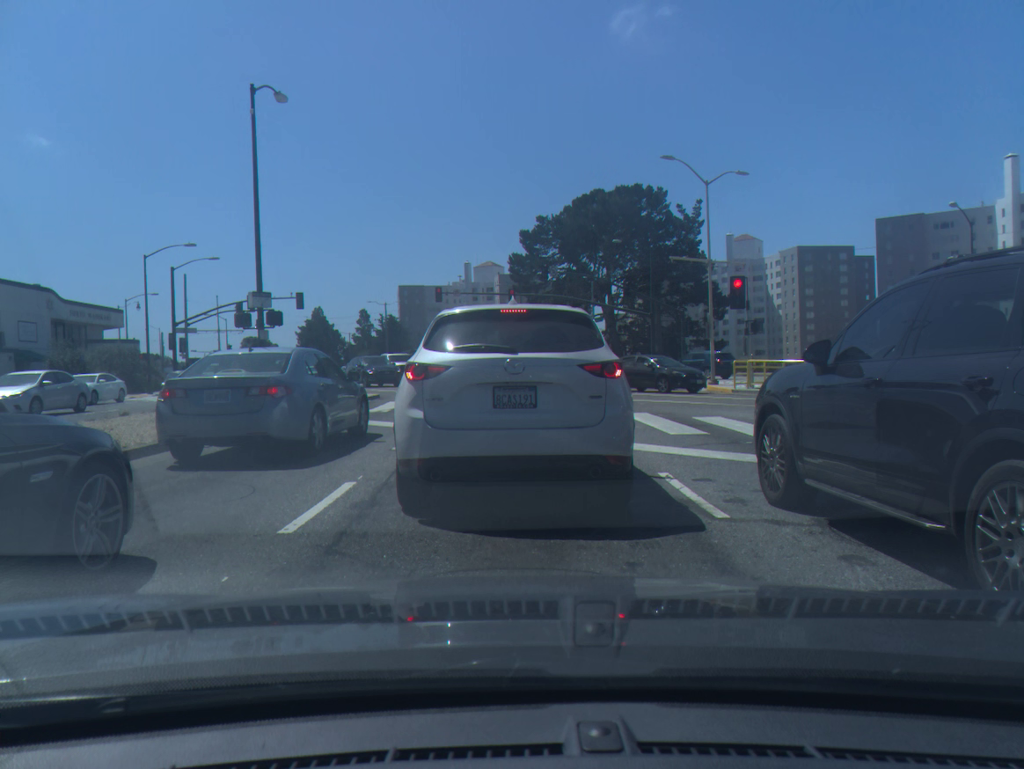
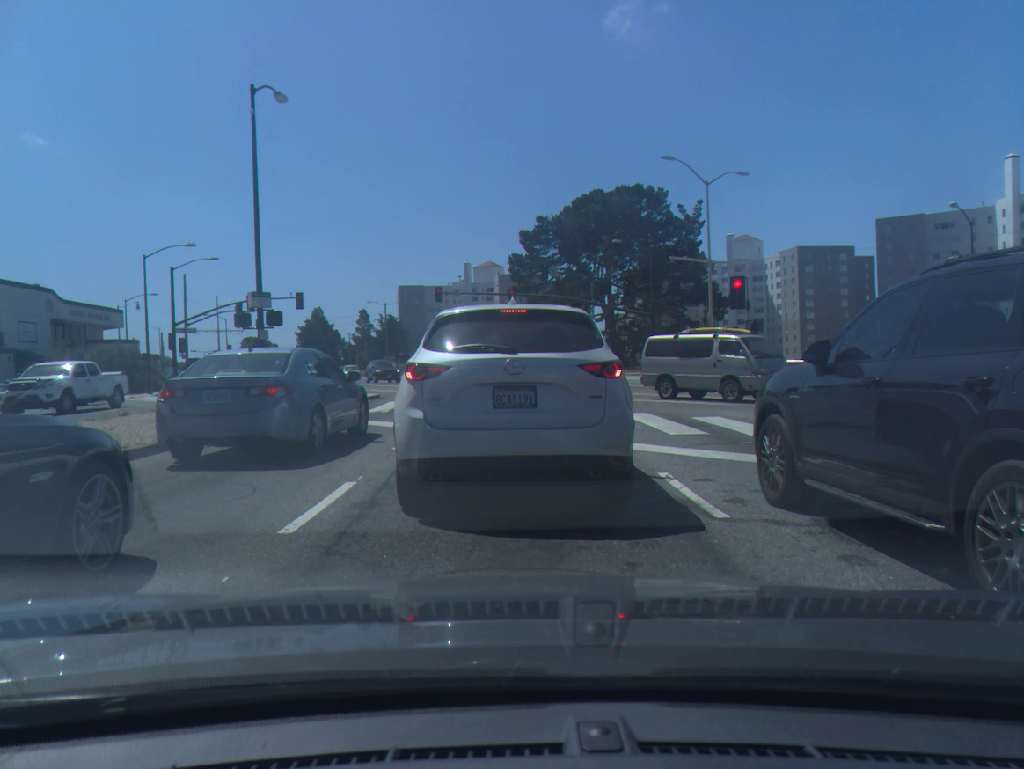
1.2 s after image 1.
(0.0, 0.0) m; 0°
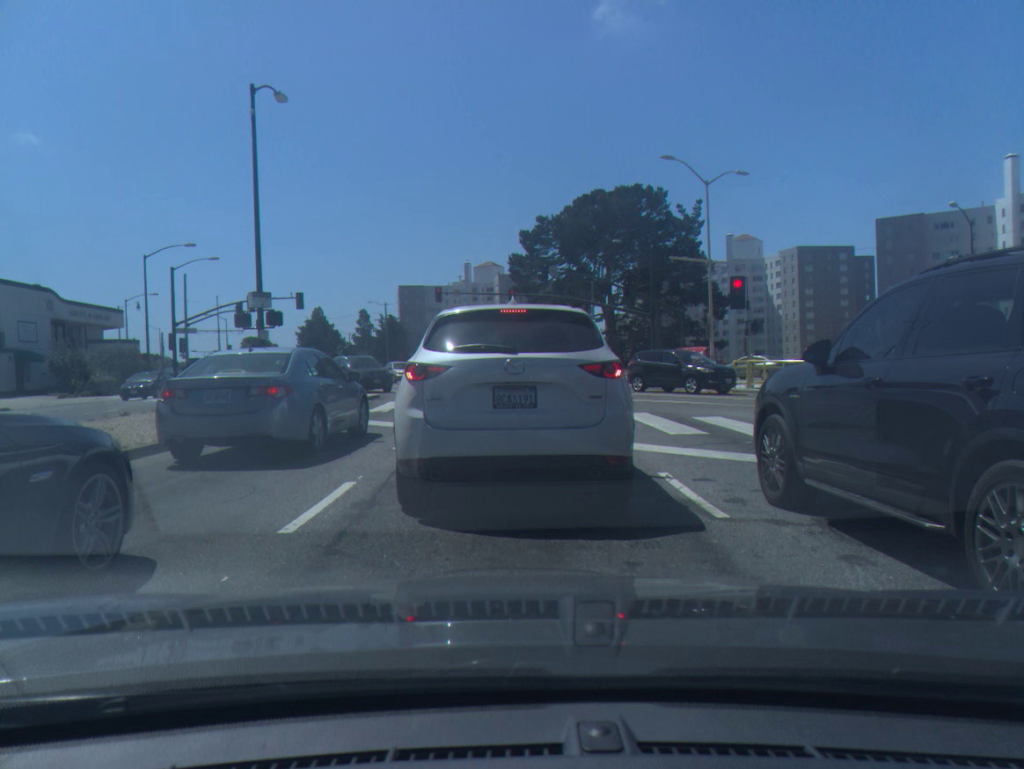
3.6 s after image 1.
(0.0, 0.0) m; 0°
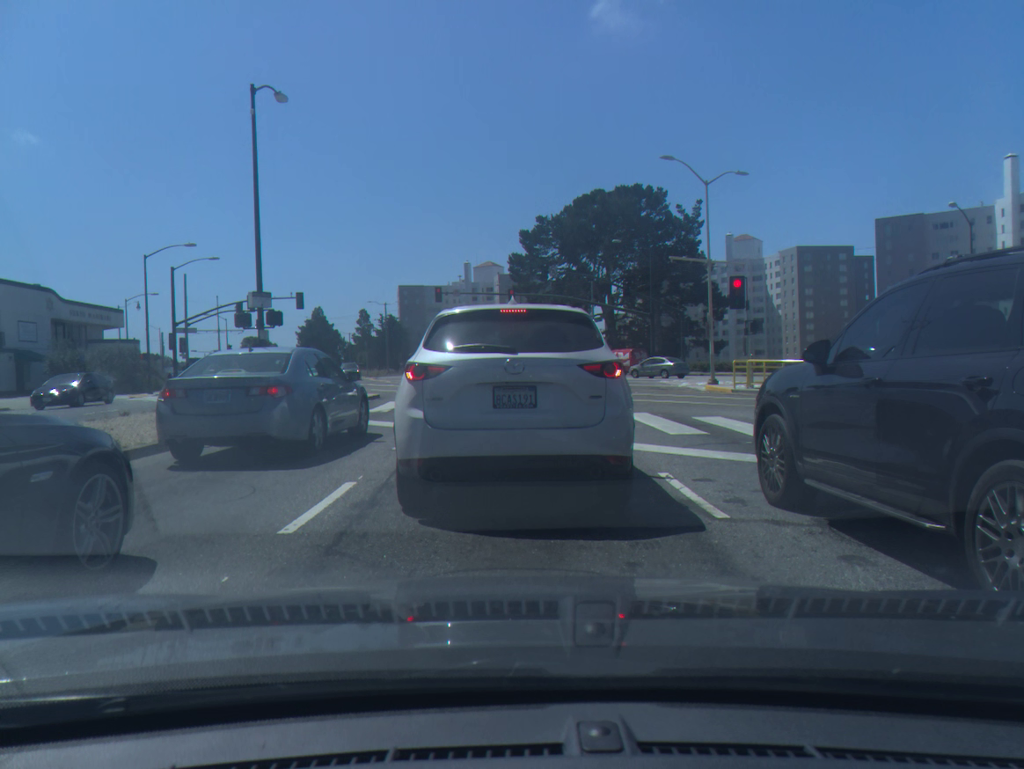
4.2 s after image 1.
(0.0, 0.0) m; 0°
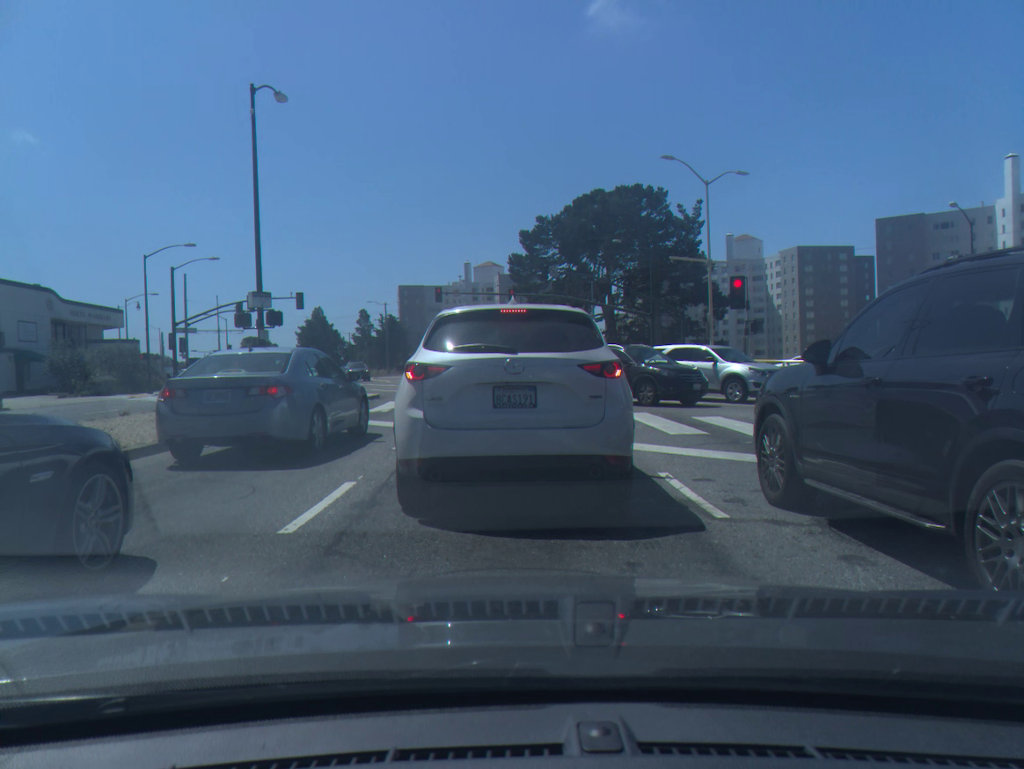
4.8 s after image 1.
(0.0, 0.0) m; 0°
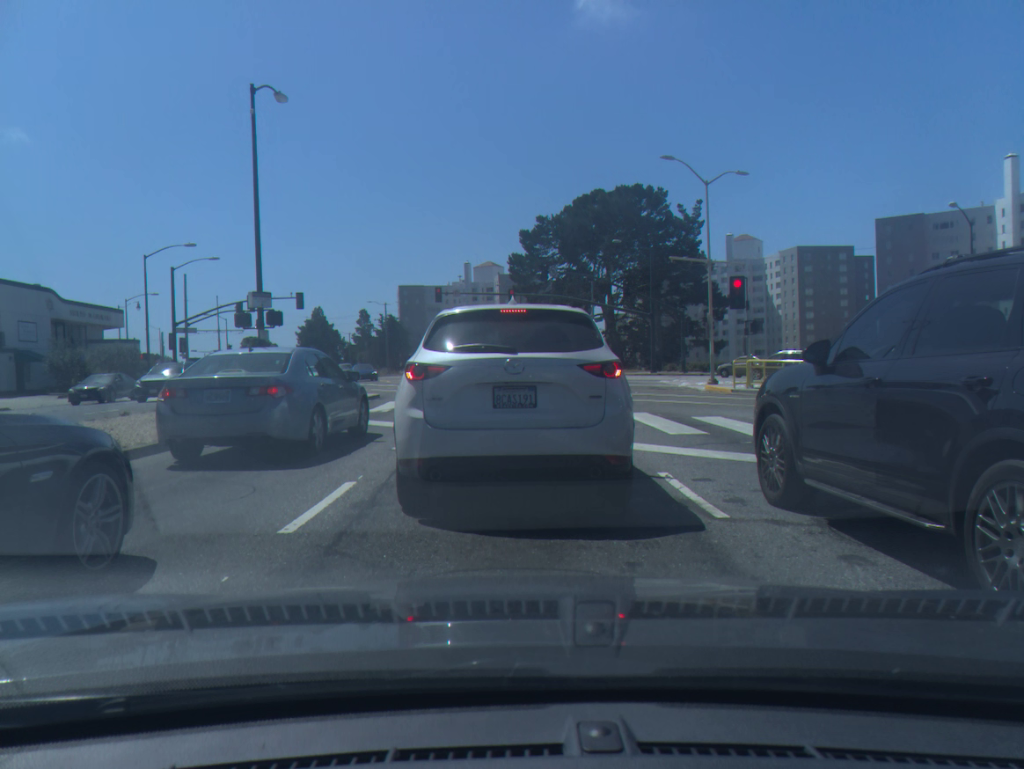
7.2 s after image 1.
(0.0, 0.0) m; 0°
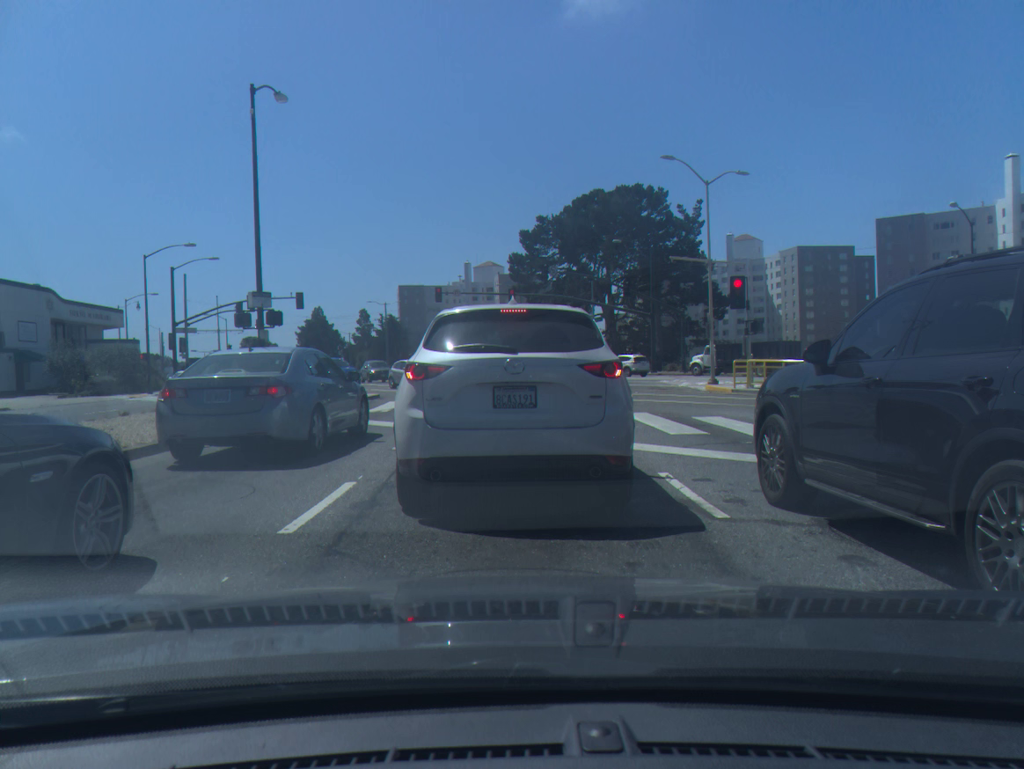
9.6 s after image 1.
(0.0, 0.0) m; 0°
